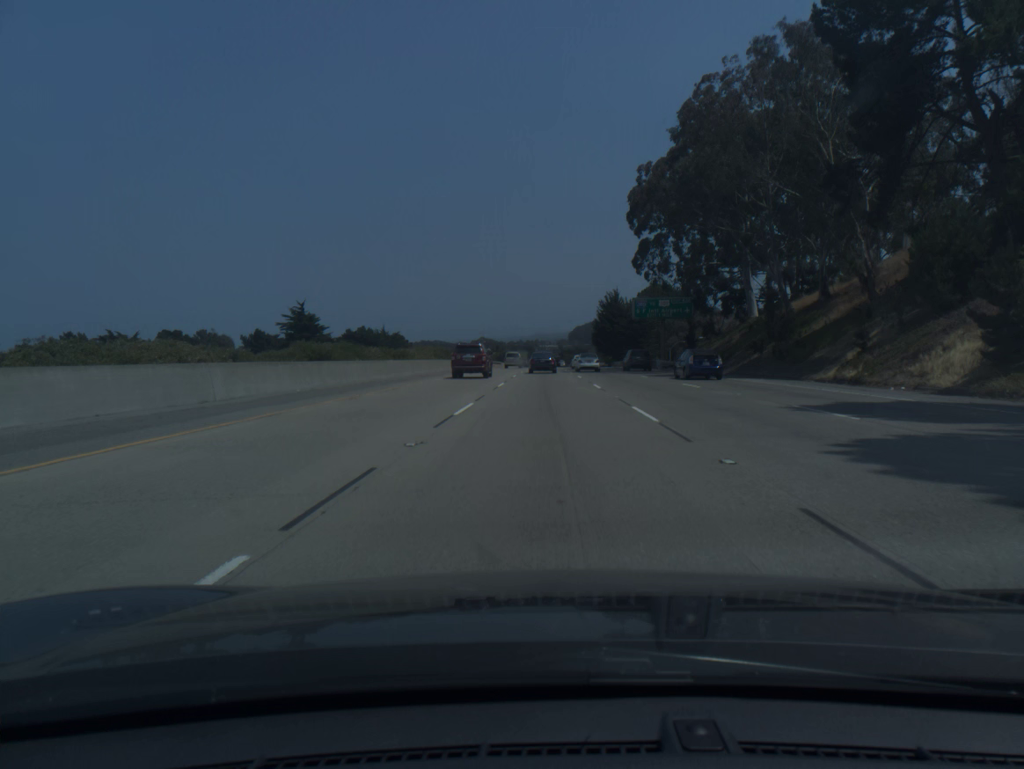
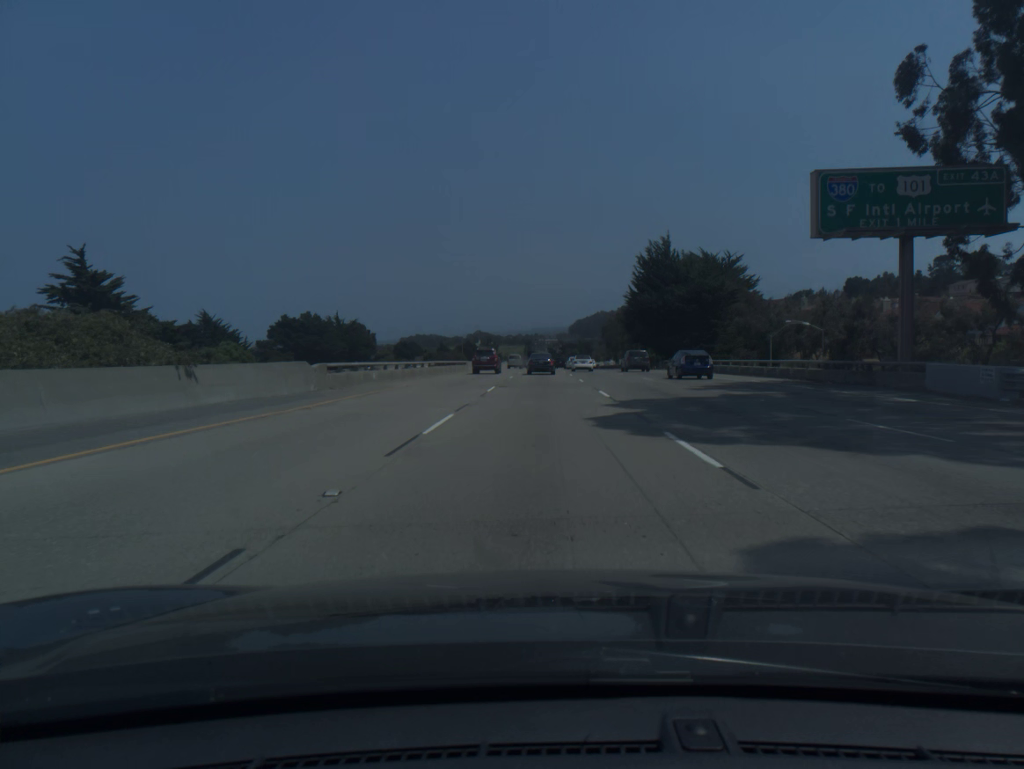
(+0.1, +62.0) m; 0°
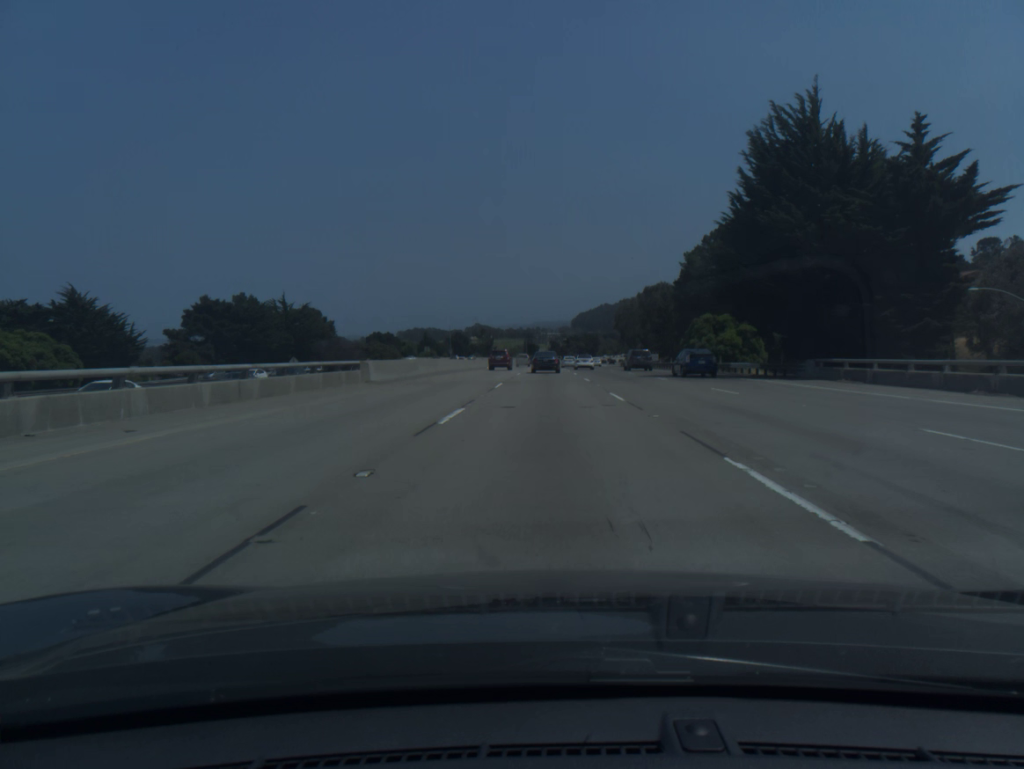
(0.0, +46.6) m; 0°
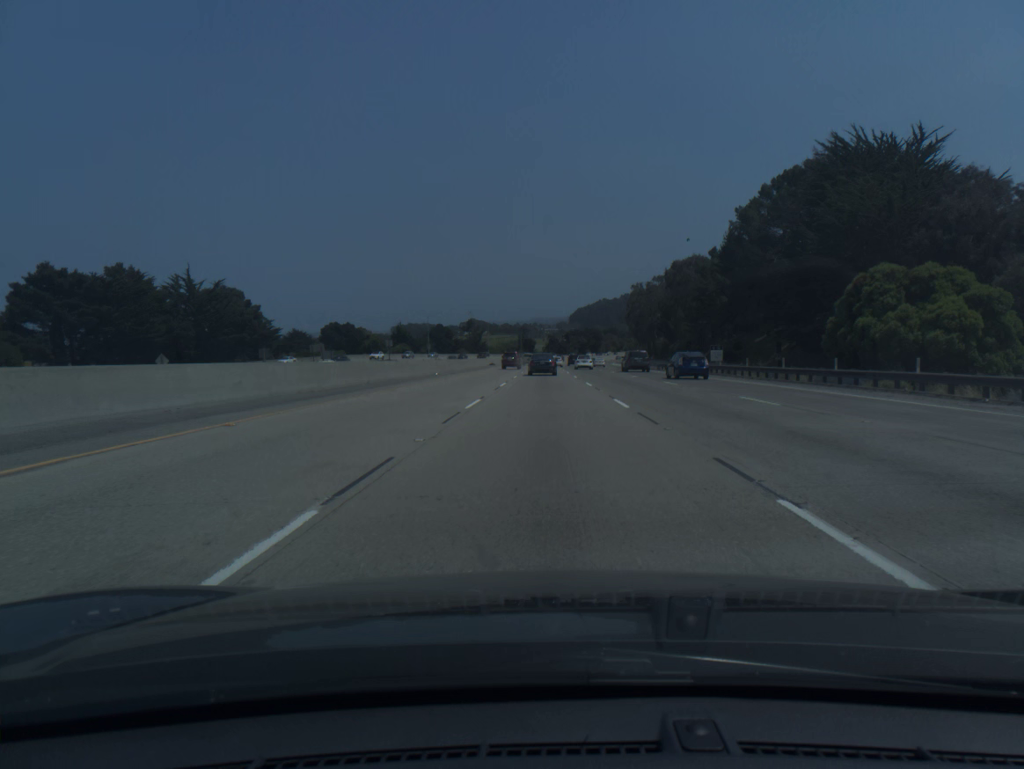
(0.0, +46.5) m; 0°
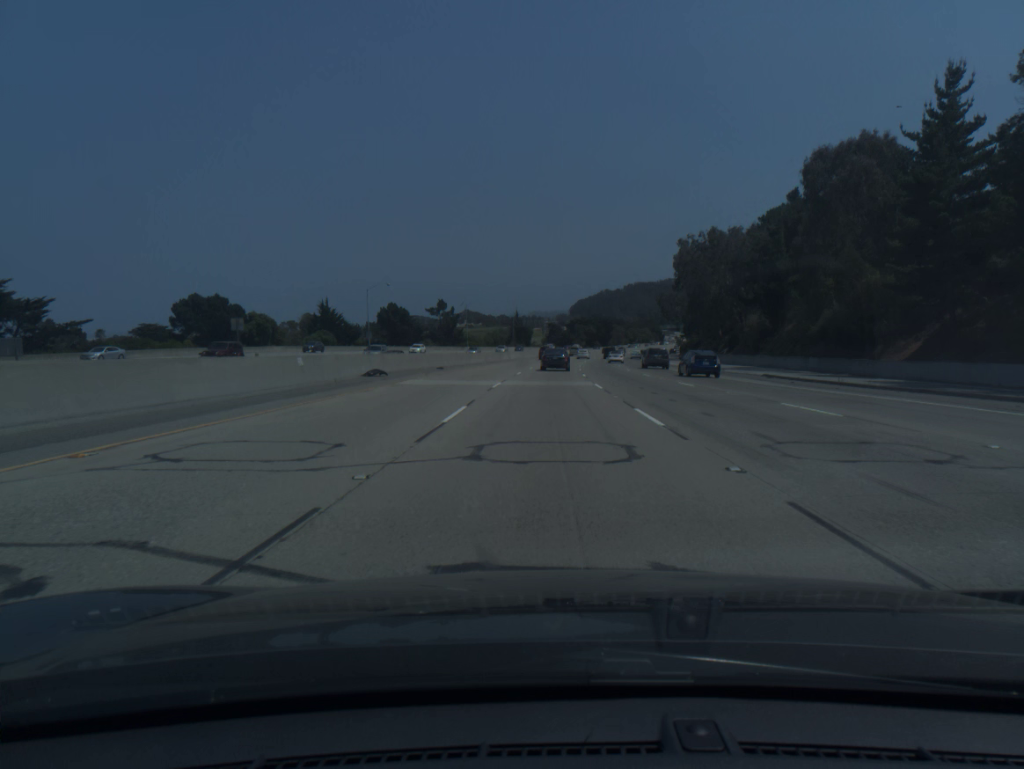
(-0.1, +77.0) m; 0°
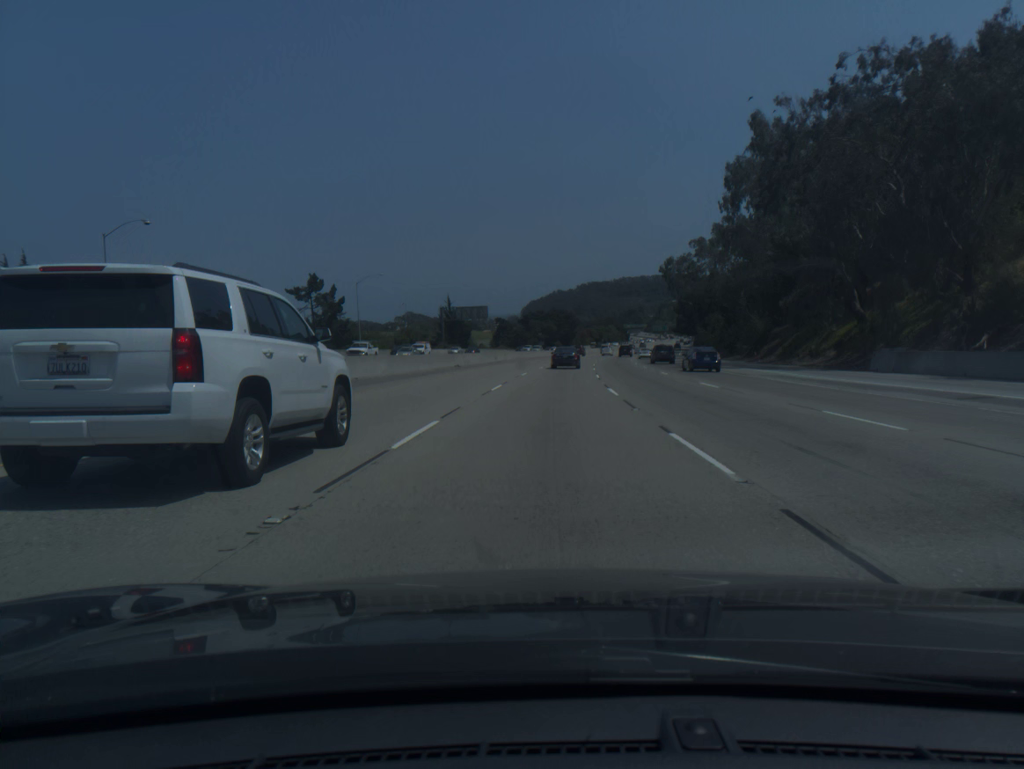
(+1.5, +76.3) m; +3°
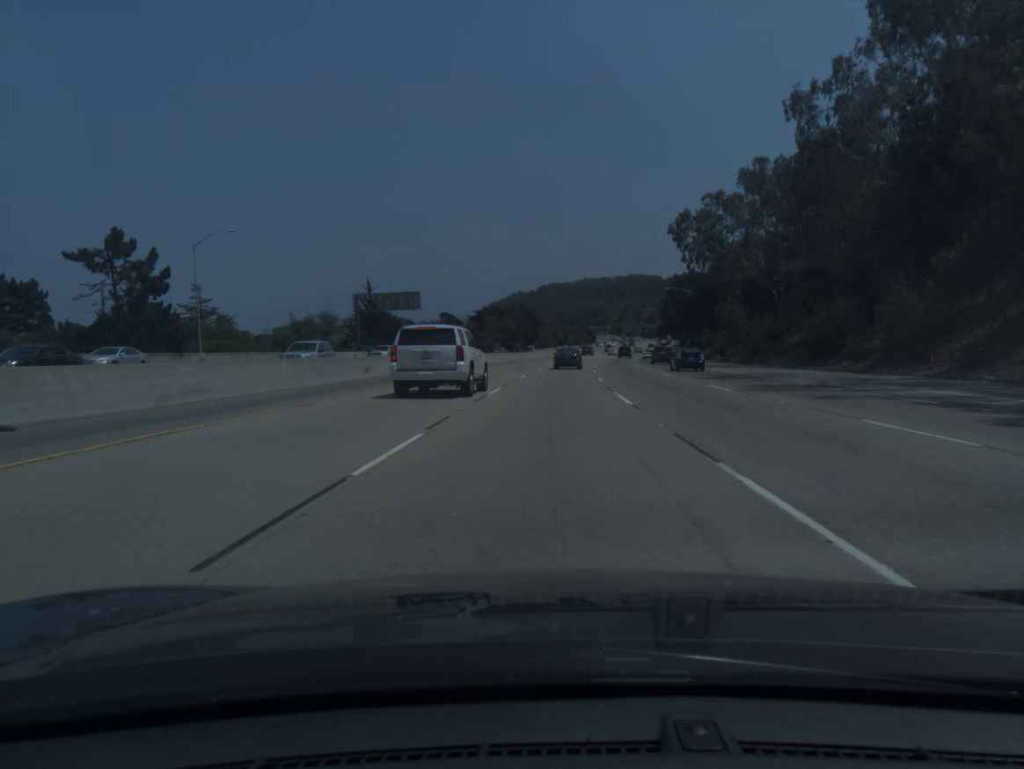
(+1.2, +45.8) m; +3°
